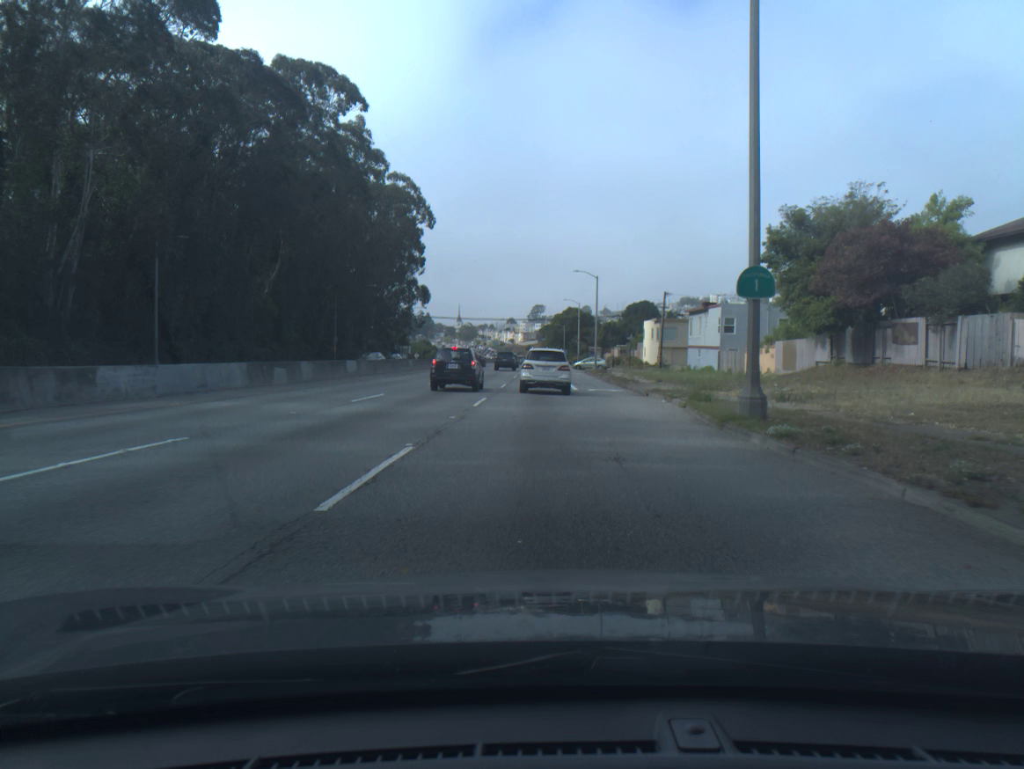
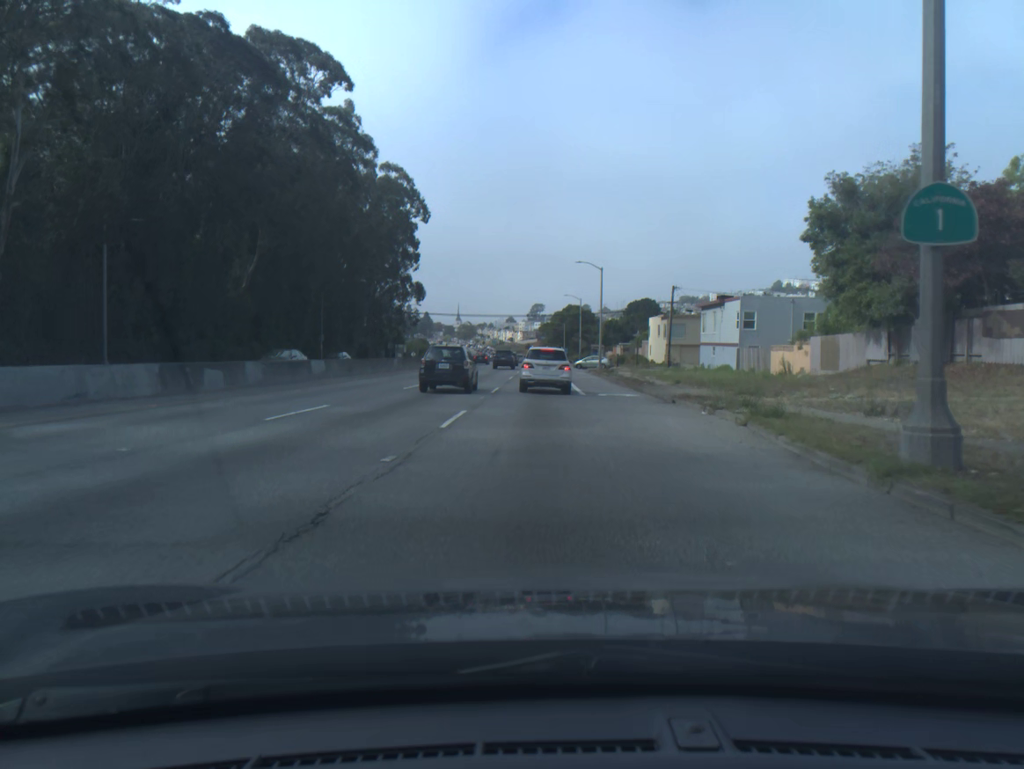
(0.0, +6.9) m; 0°
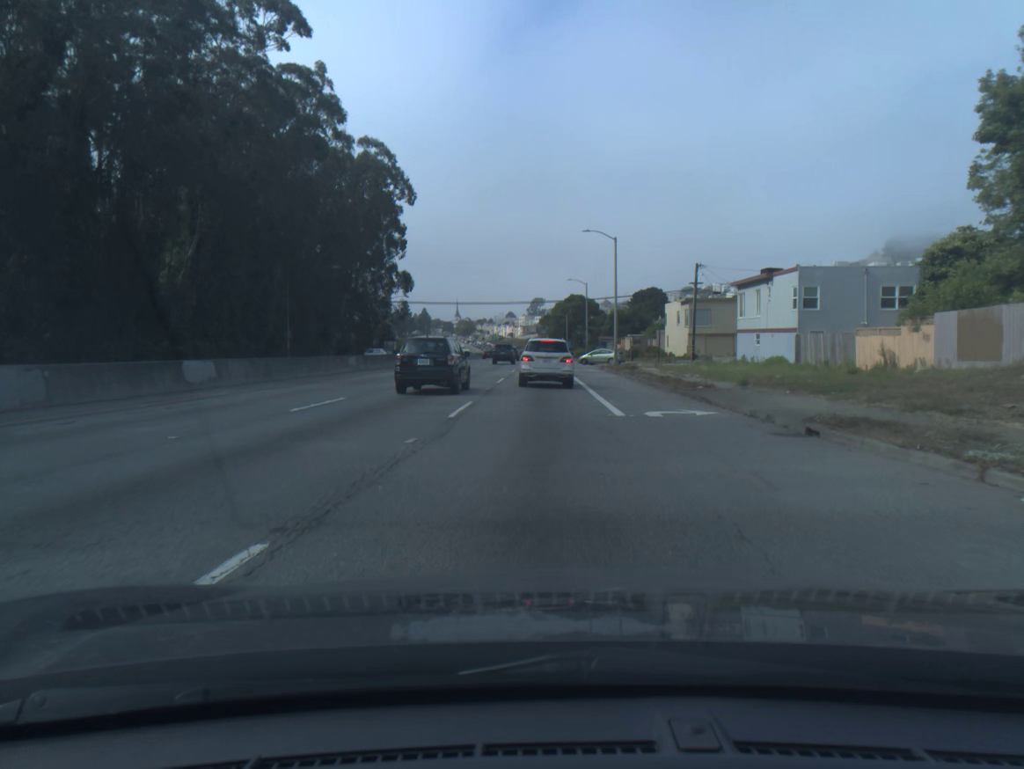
(0.0, +13.5) m; 0°
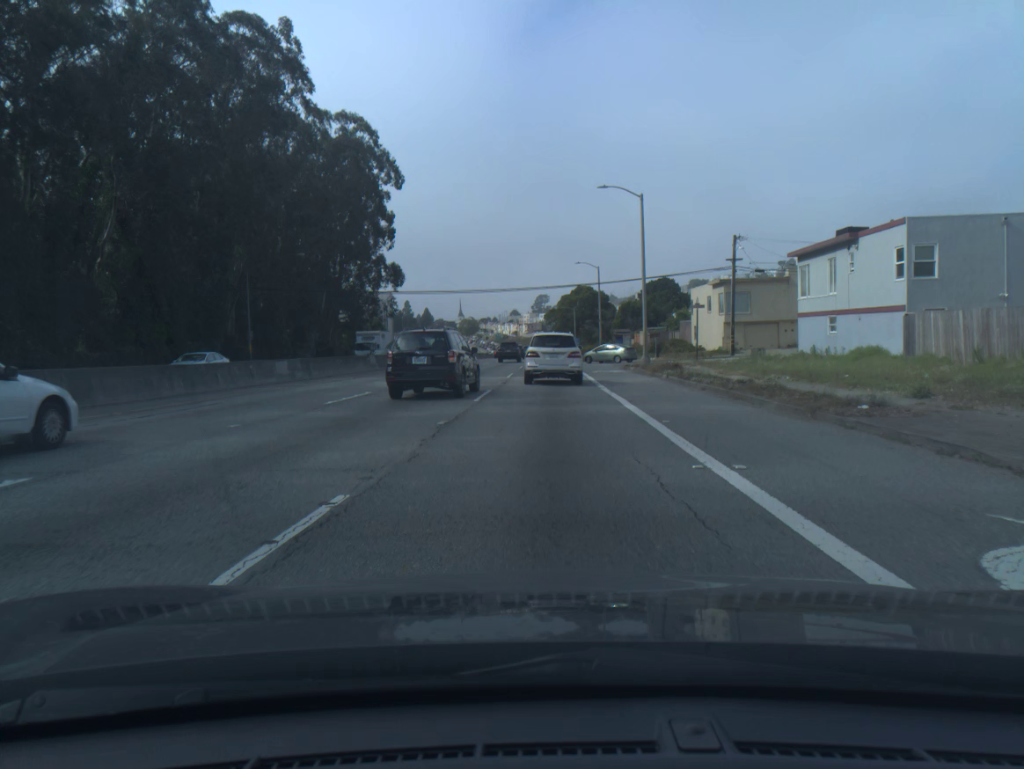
(0.0, +12.9) m; 0°
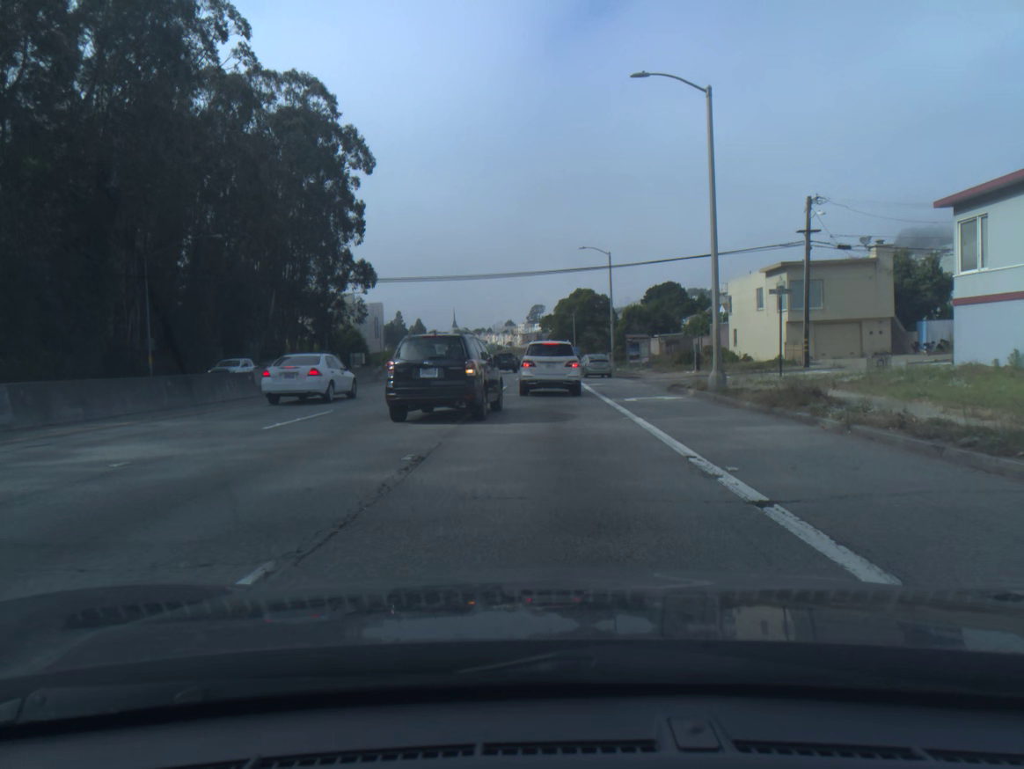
(0.0, +18.3) m; 0°
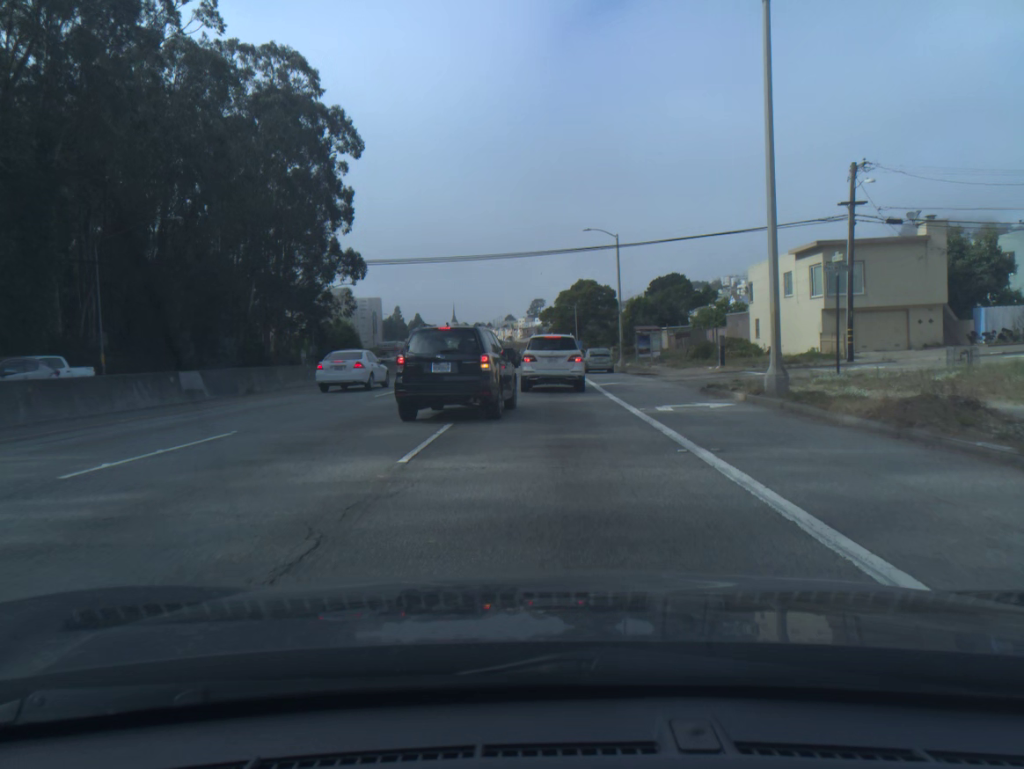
(0.0, +6.0) m; 0°
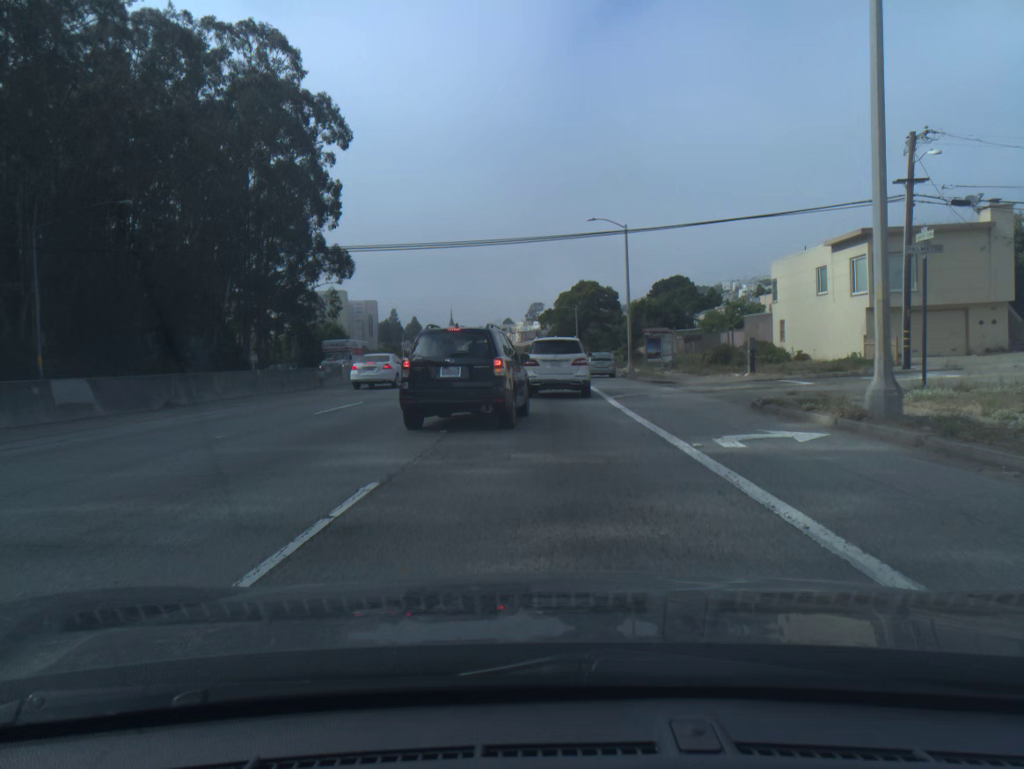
(0.0, +5.8) m; 0°
